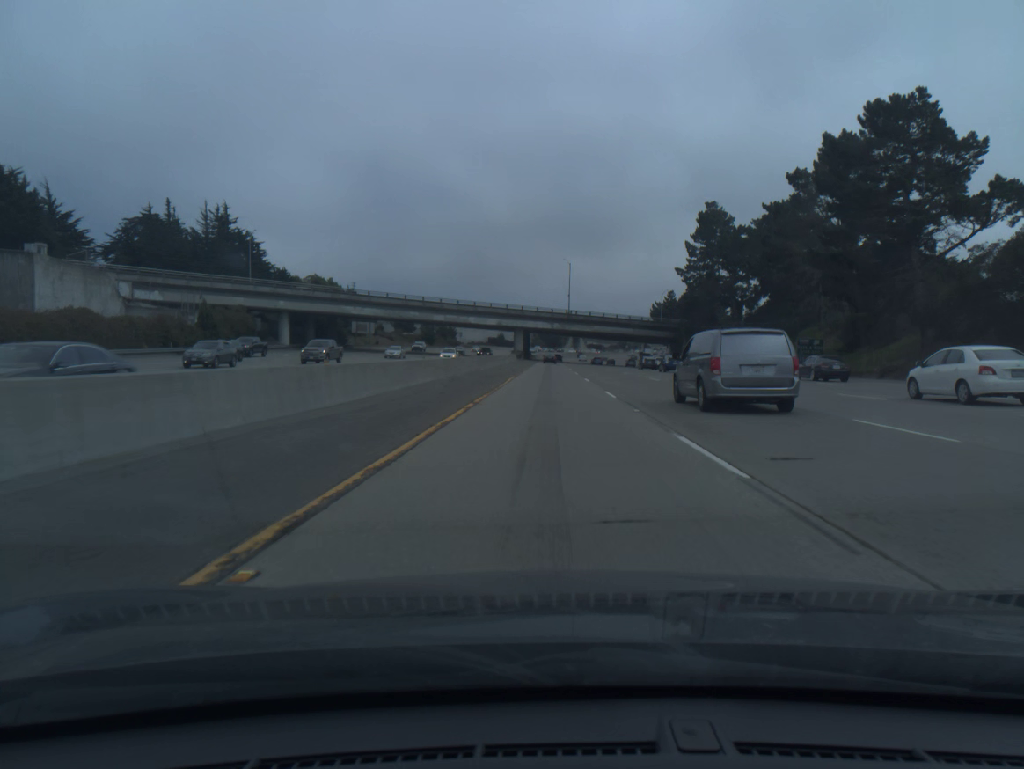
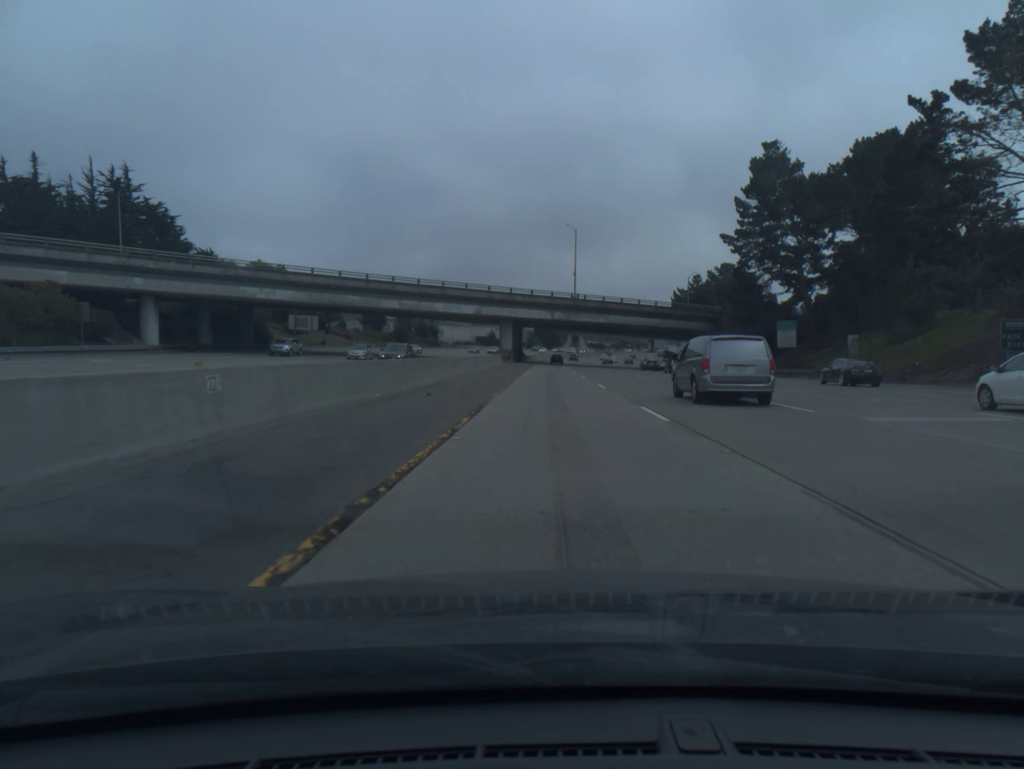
(0.0, +37.0) m; 0°
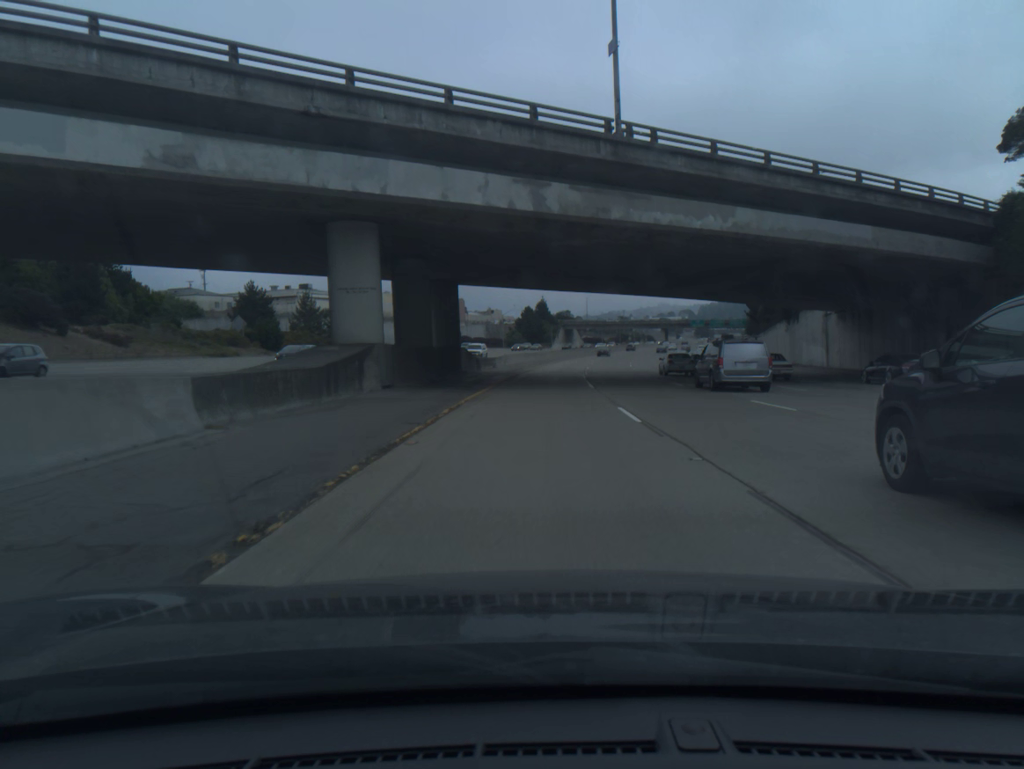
(+0.9, +73.6) m; +1°
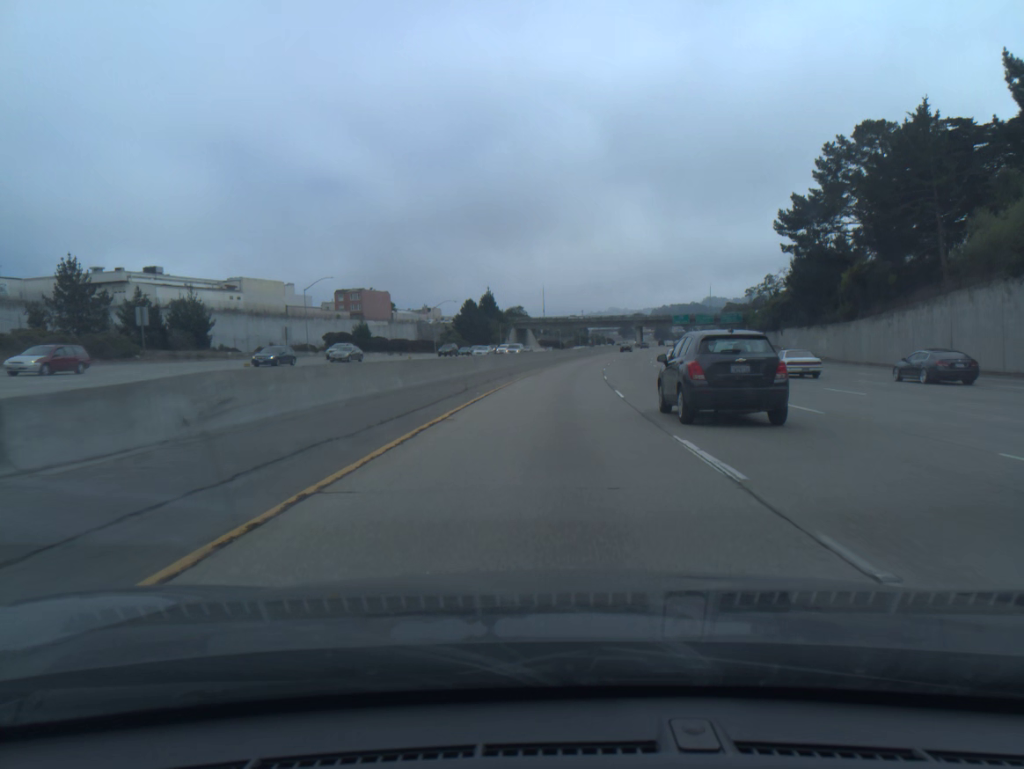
(+1.2, +55.0) m; +3°
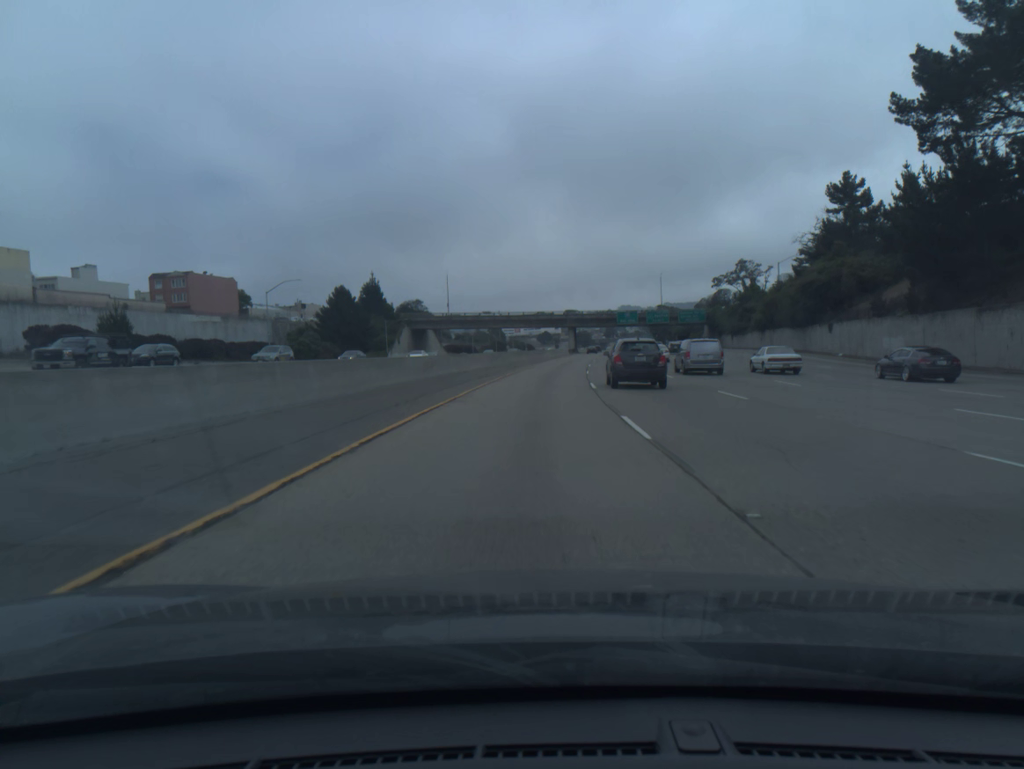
(+2.8, +54.8) m; +6°
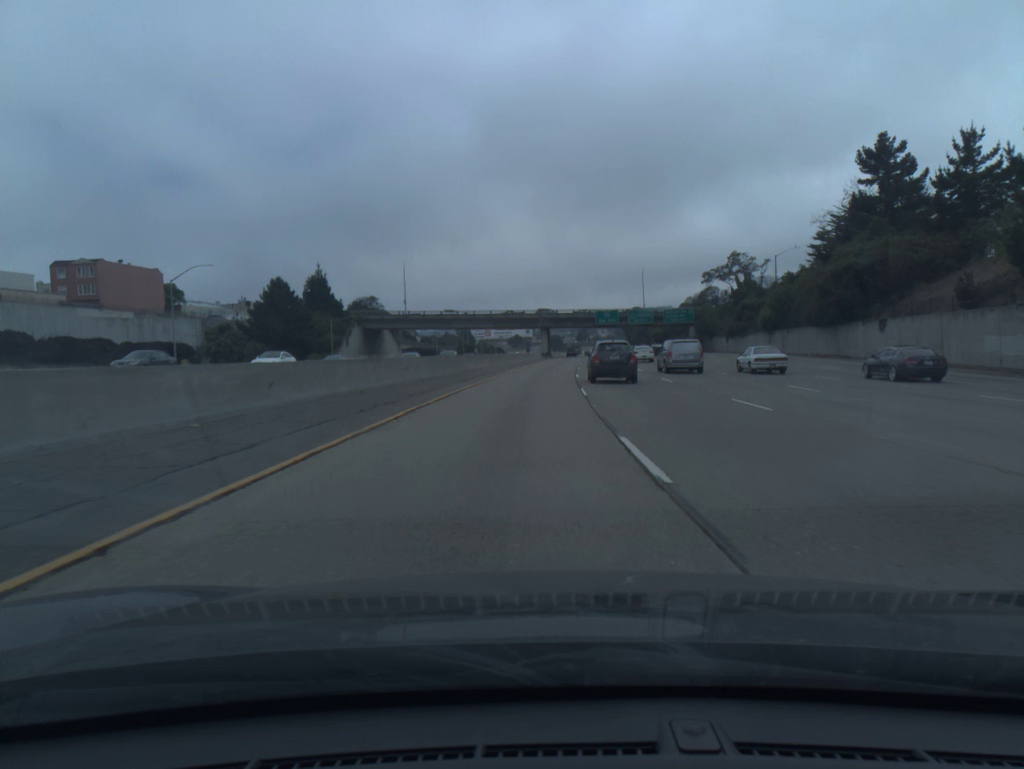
(+0.3, +18.3) m; +2°
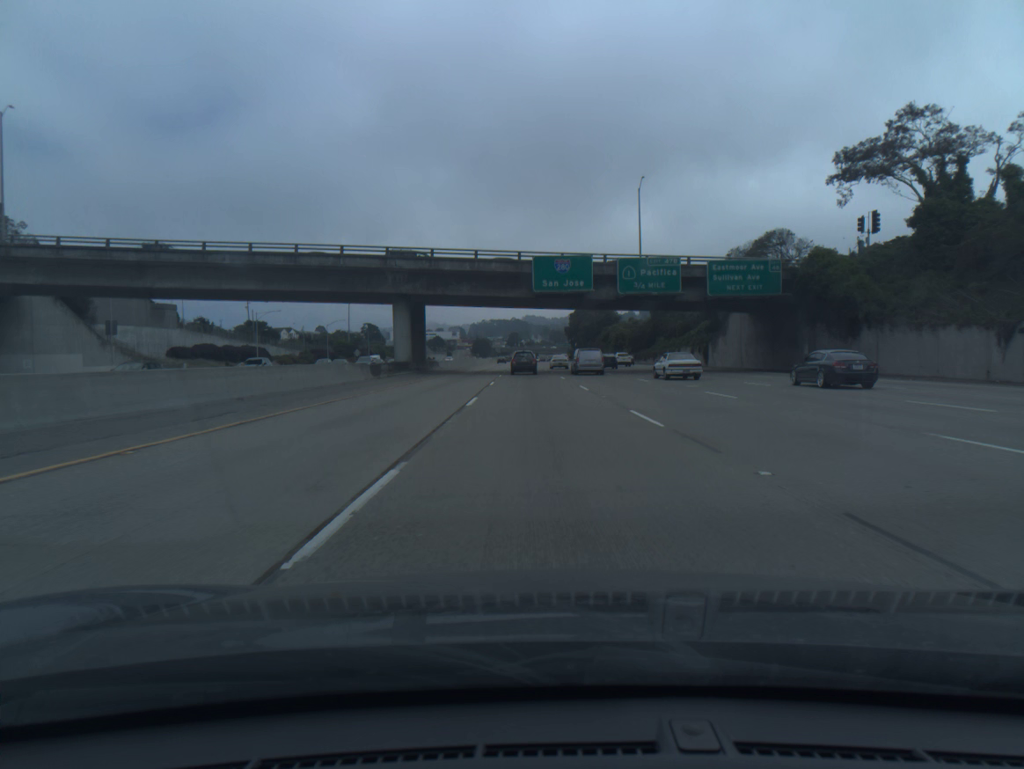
(+6.1, +91.0) m; +5°
